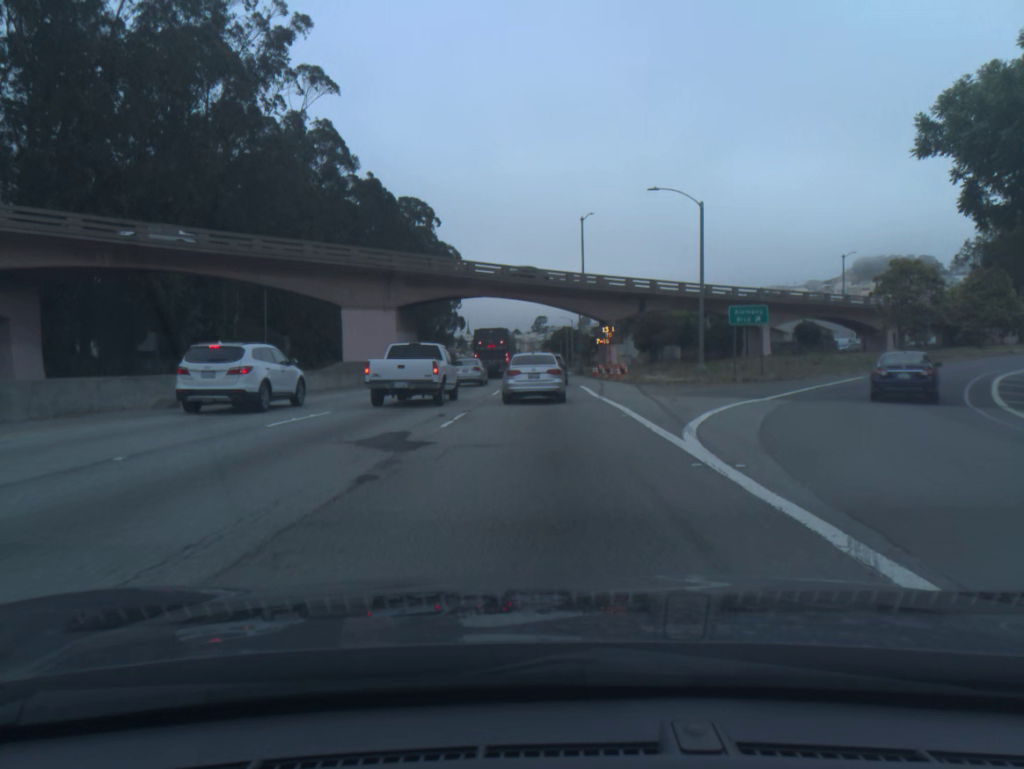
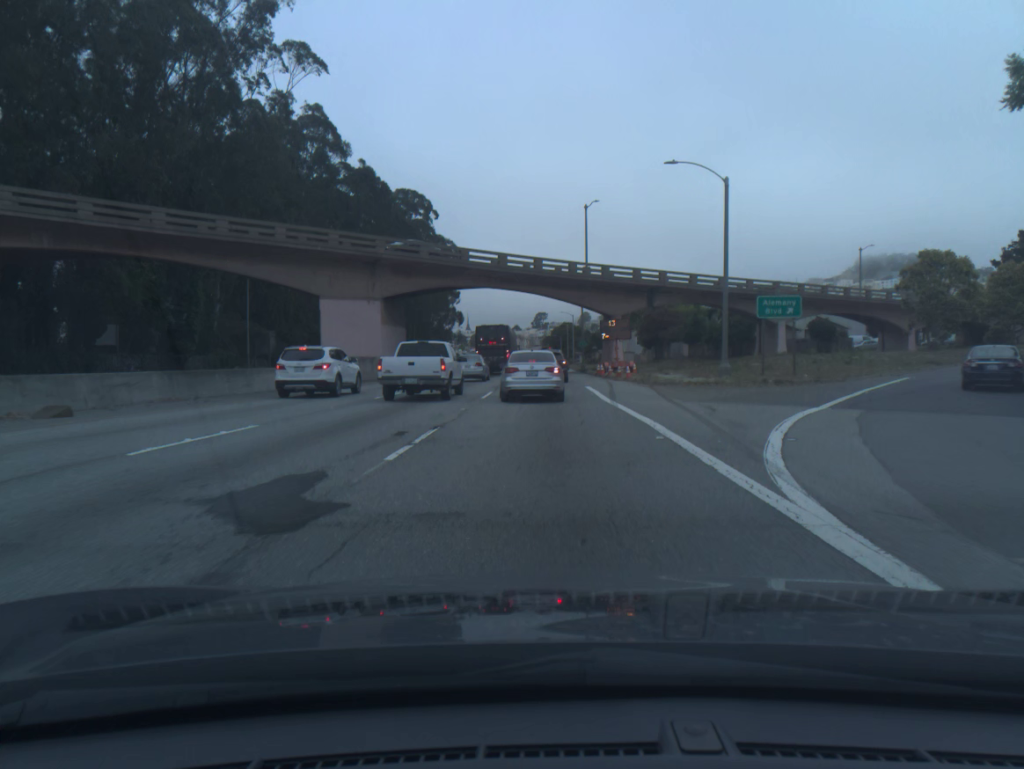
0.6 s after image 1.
(0.0, +4.8) m; 0°
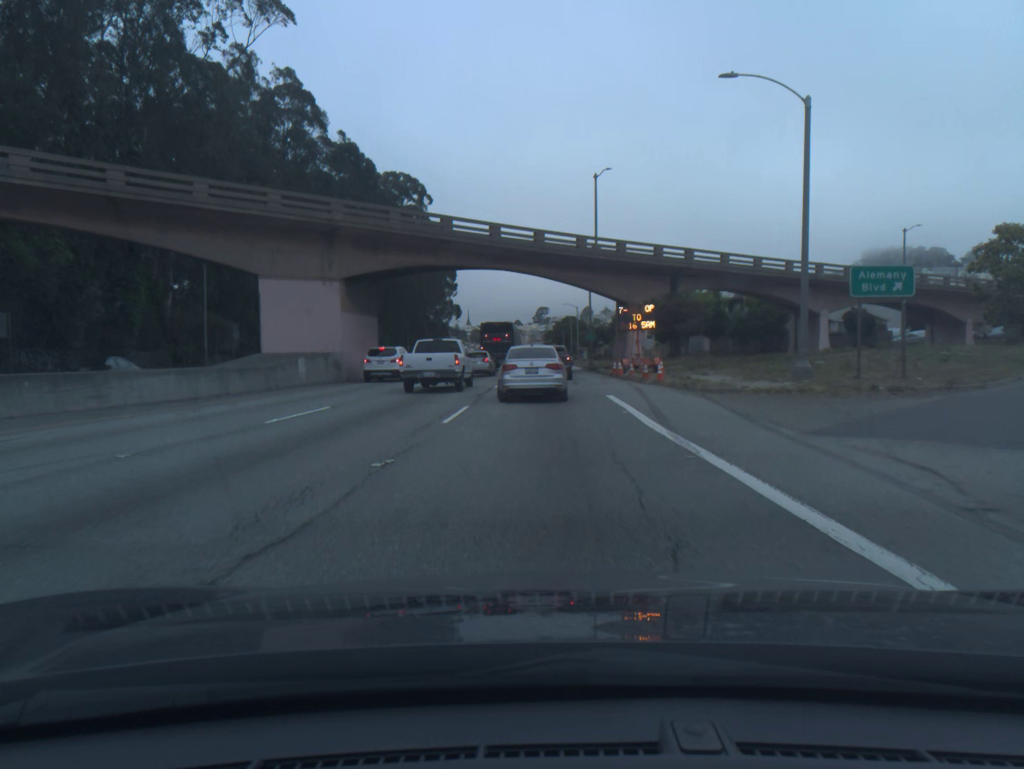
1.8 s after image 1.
(0.0, +9.5) m; 0°
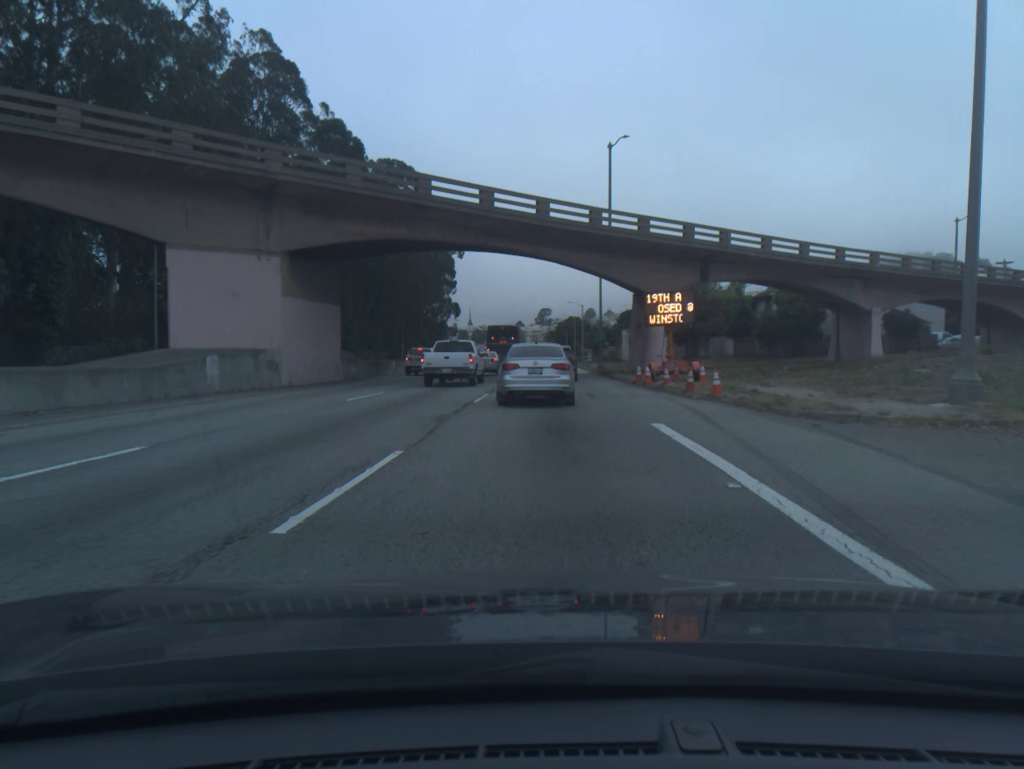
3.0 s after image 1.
(0.0, +8.9) m; 0°
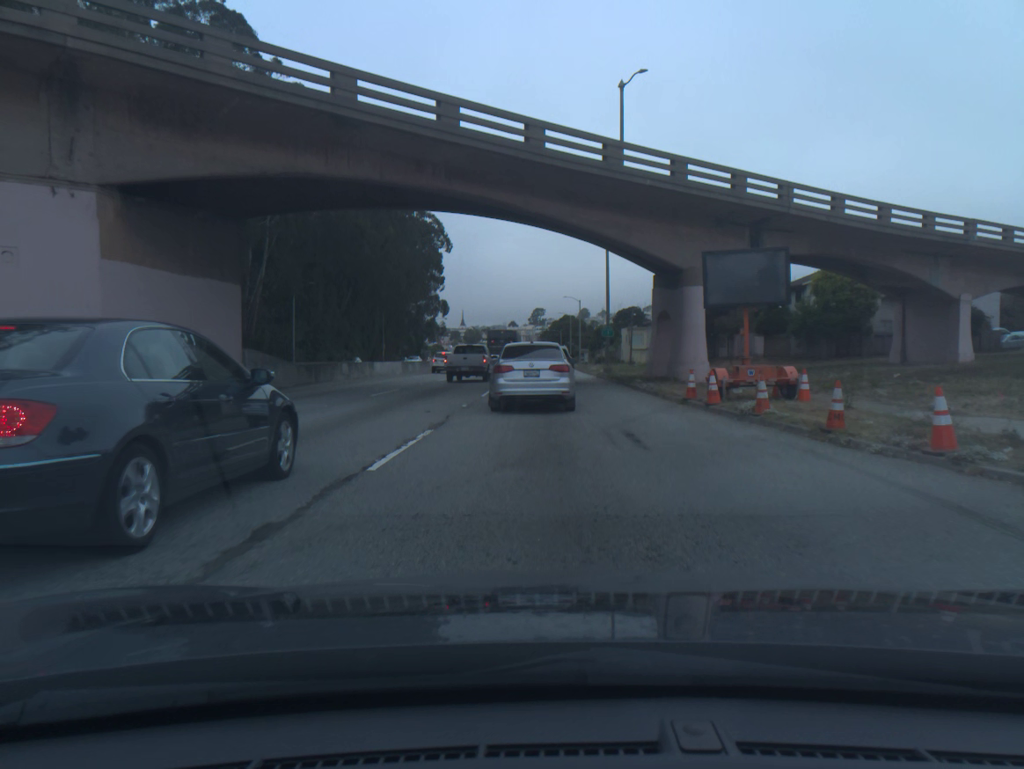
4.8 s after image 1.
(0.0, +11.2) m; +1°
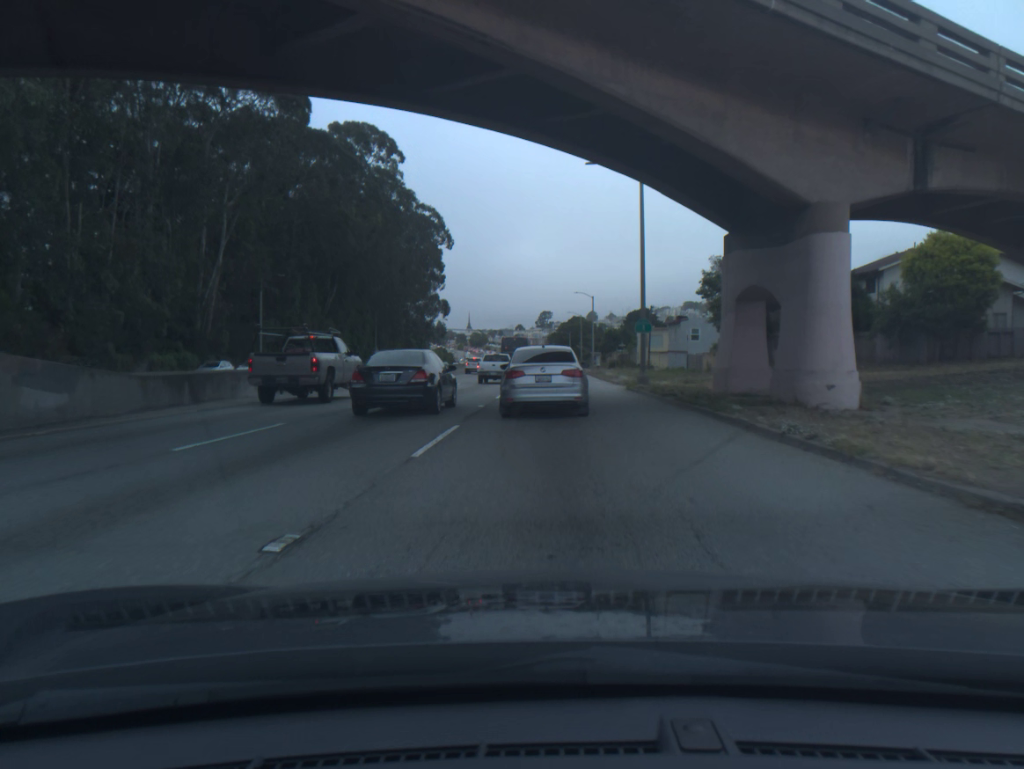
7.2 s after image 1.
(-0.1, +12.9) m; -1°
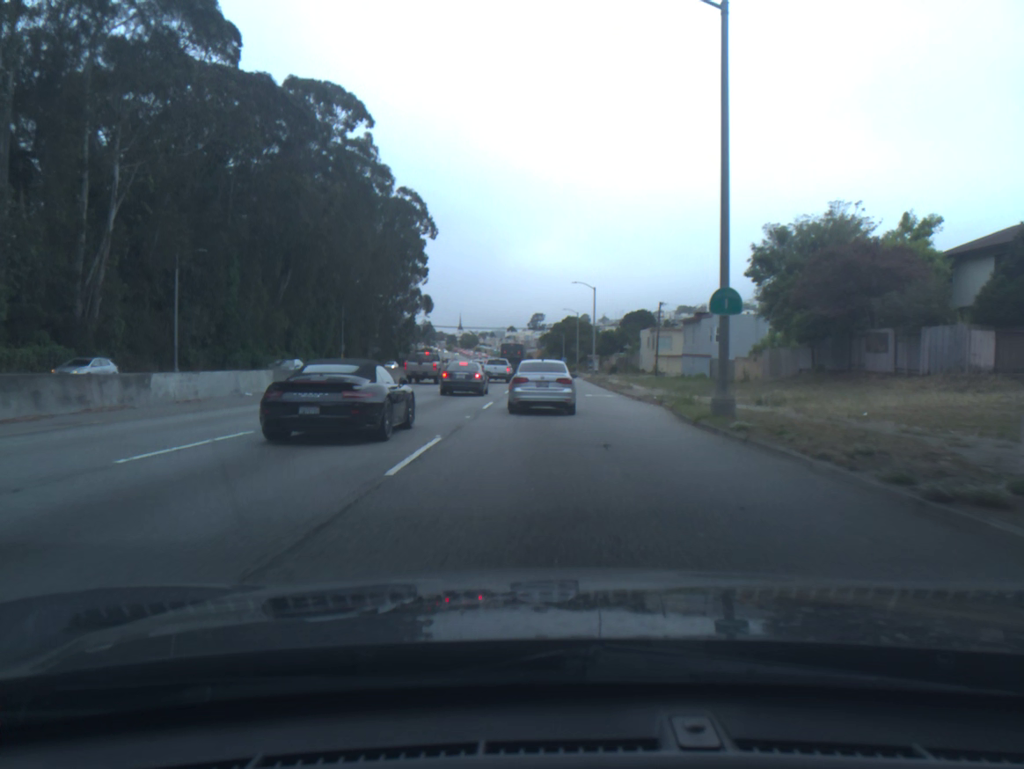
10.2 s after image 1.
(+0.2, +16.1) m; +1°
